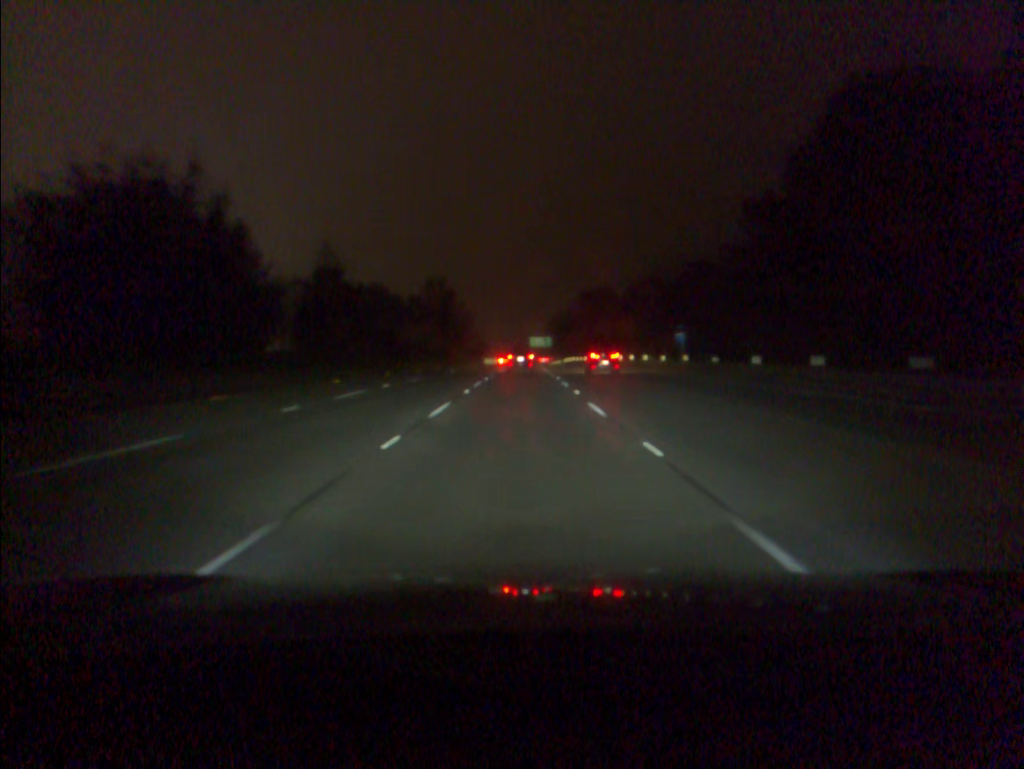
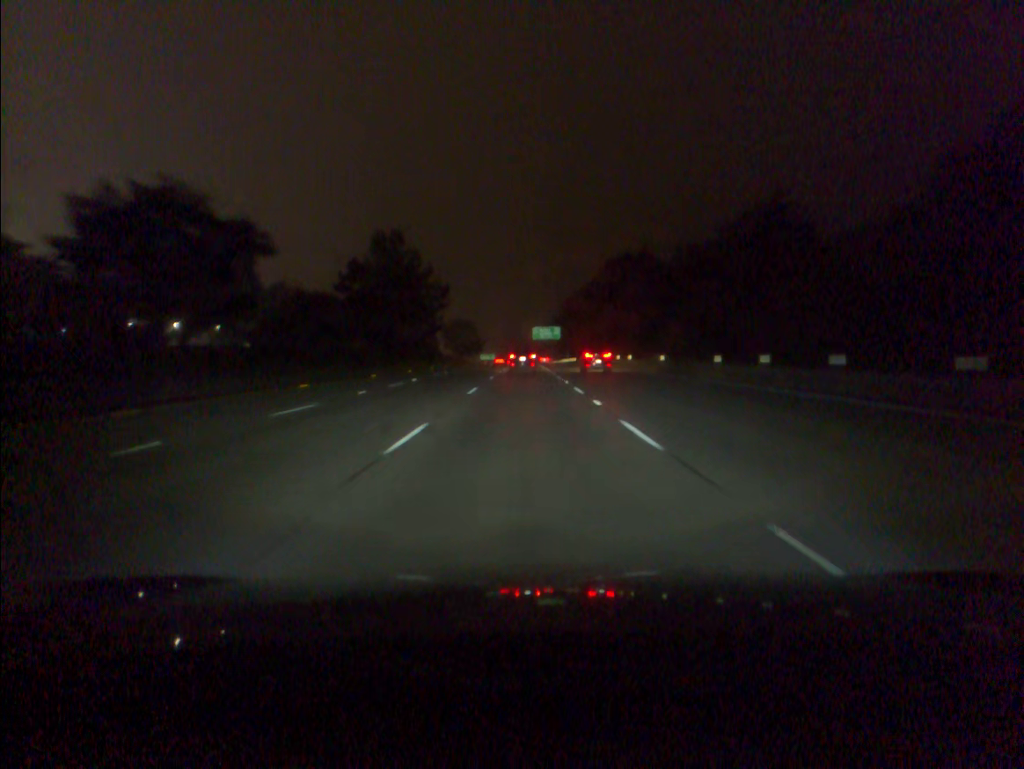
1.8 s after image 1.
(-0.1, +49.6) m; 0°
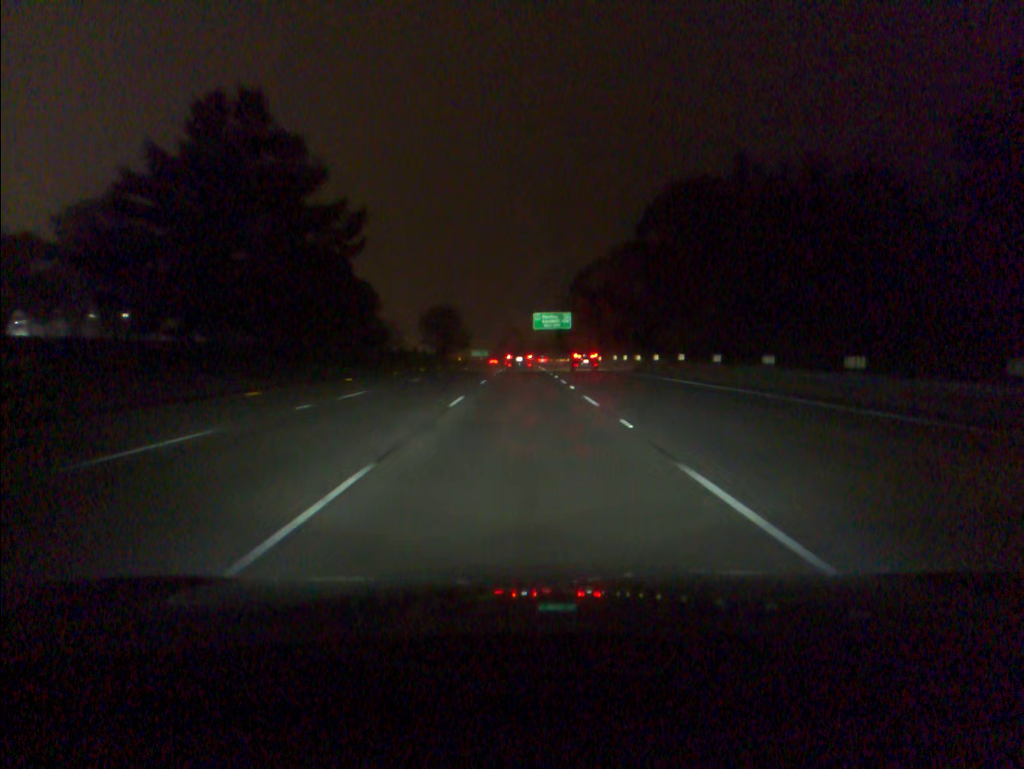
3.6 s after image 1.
(+0.1, +49.5) m; 0°
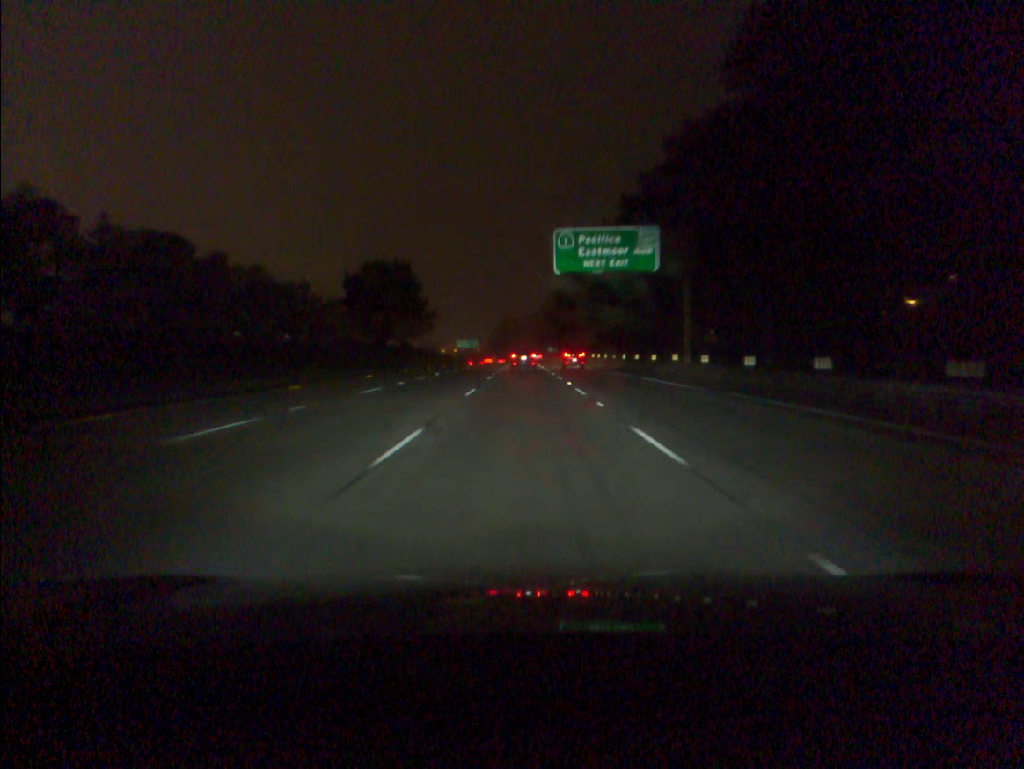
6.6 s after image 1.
(-0.1, +83.1) m; 0°
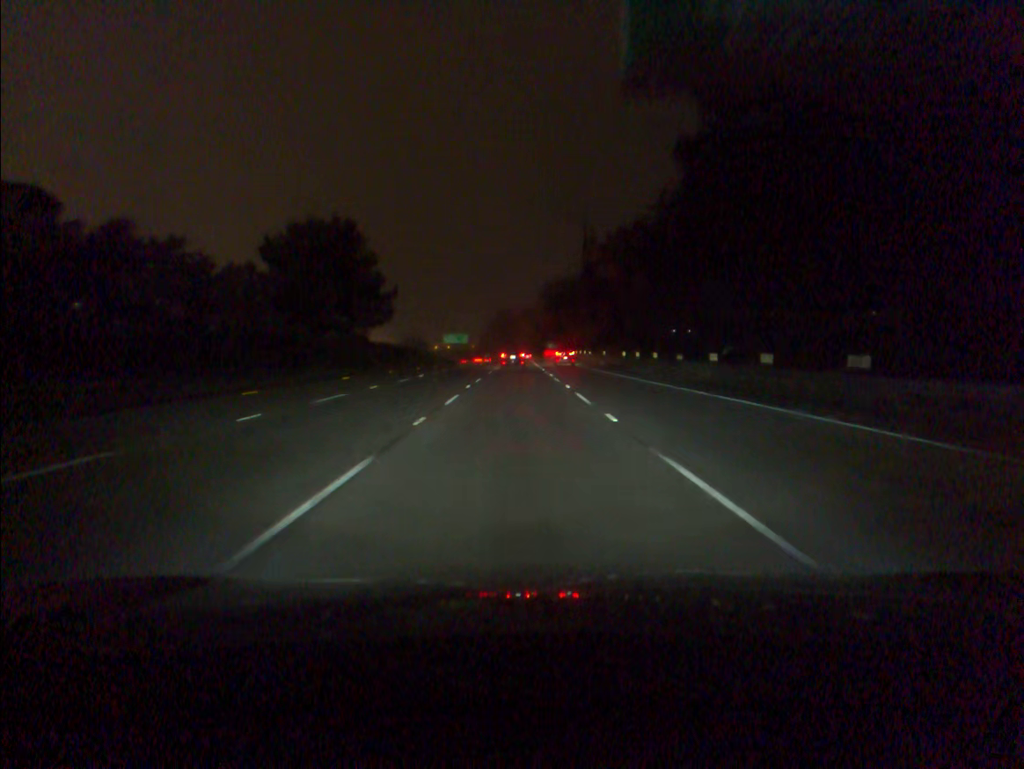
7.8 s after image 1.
(+0.1, +33.5) m; 0°
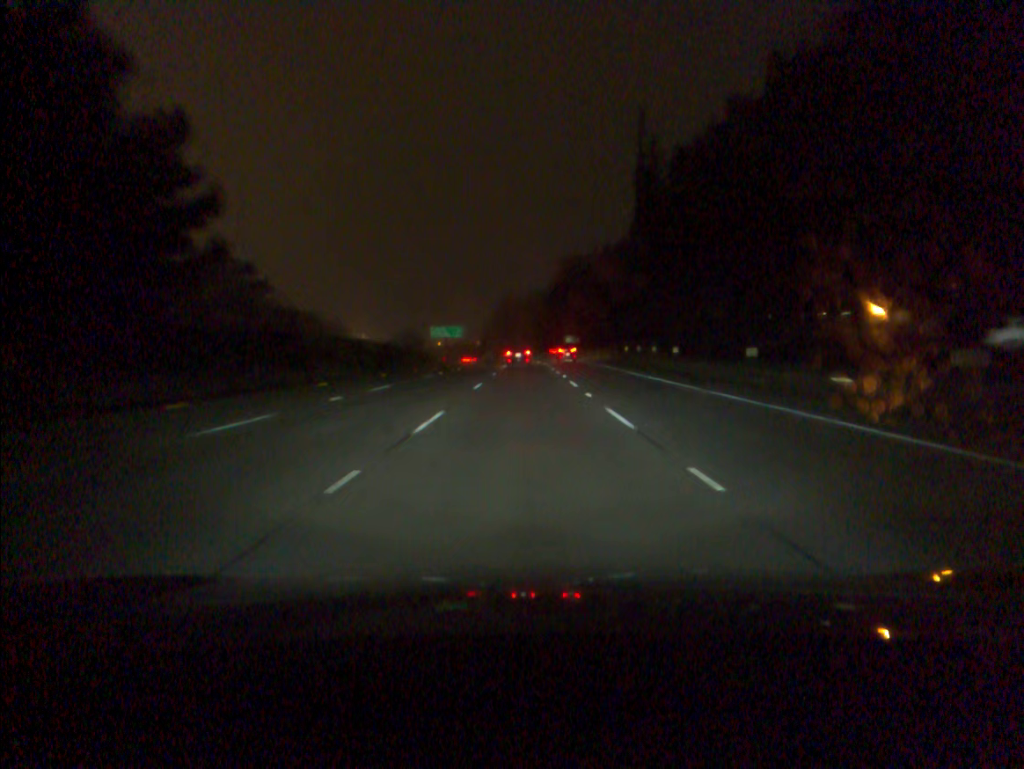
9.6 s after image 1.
(-0.3, +50.6) m; -1°
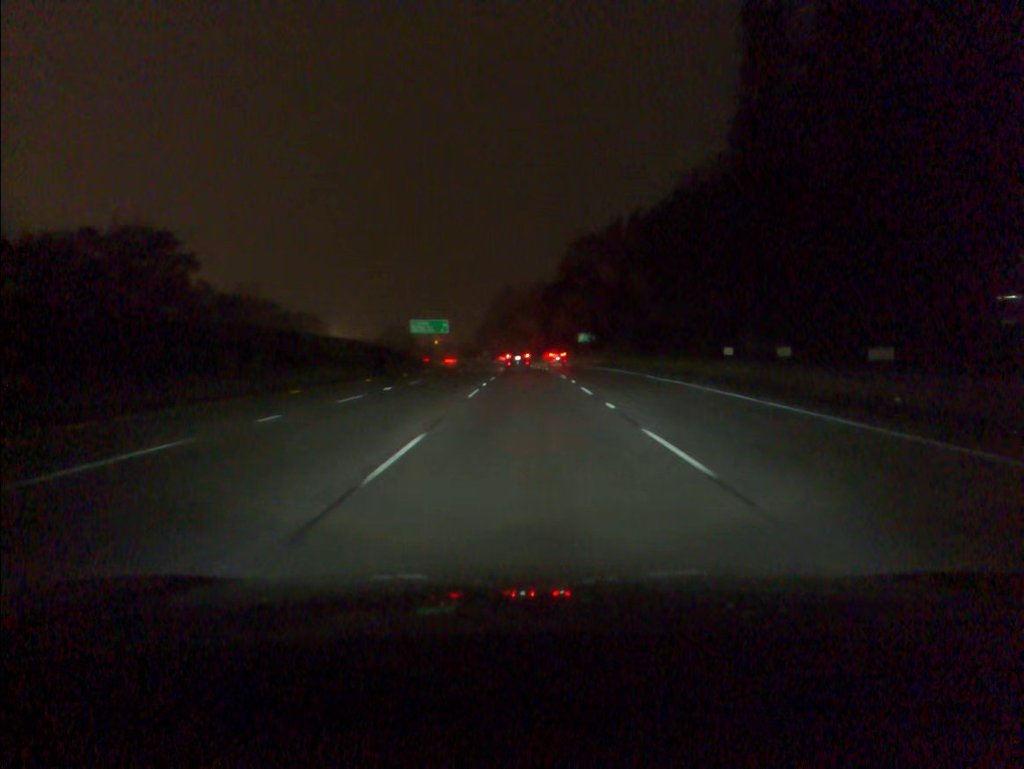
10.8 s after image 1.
(0.0, +34.0) m; 0°
